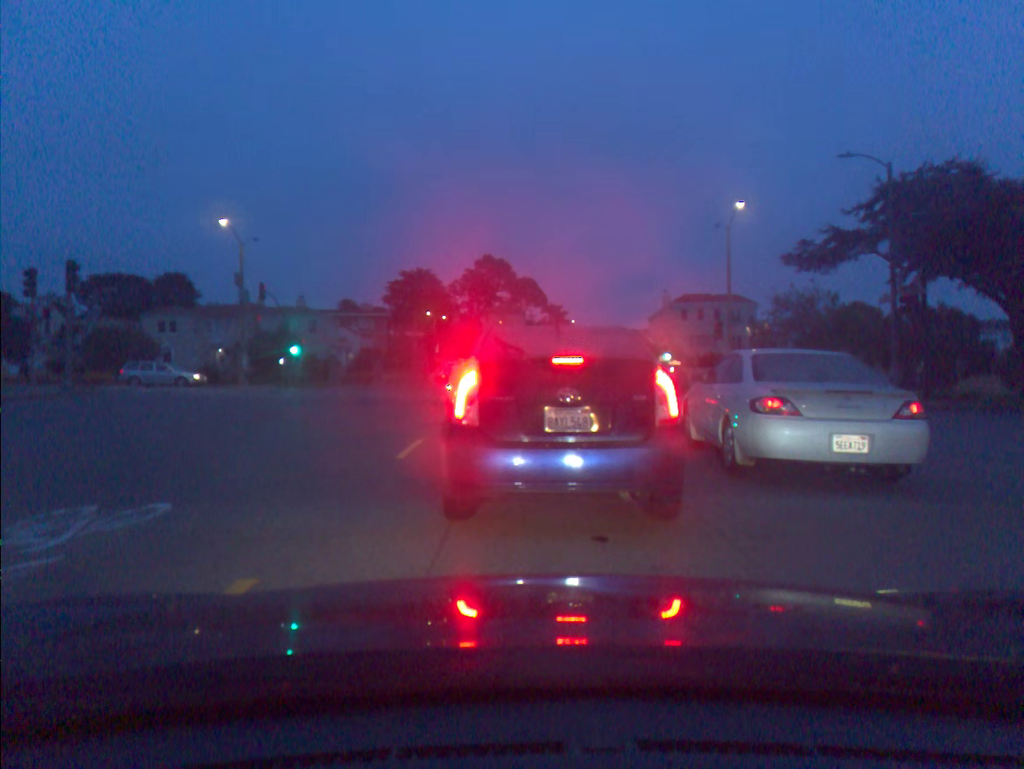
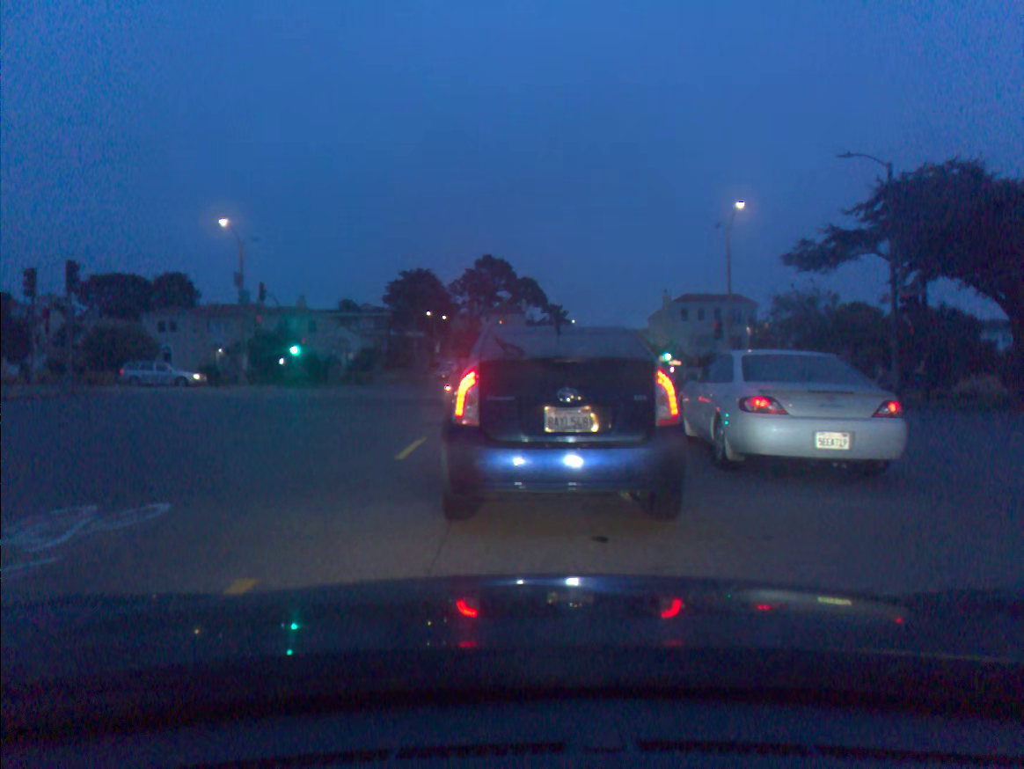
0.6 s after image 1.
(0.0, 0.0) m; 0°
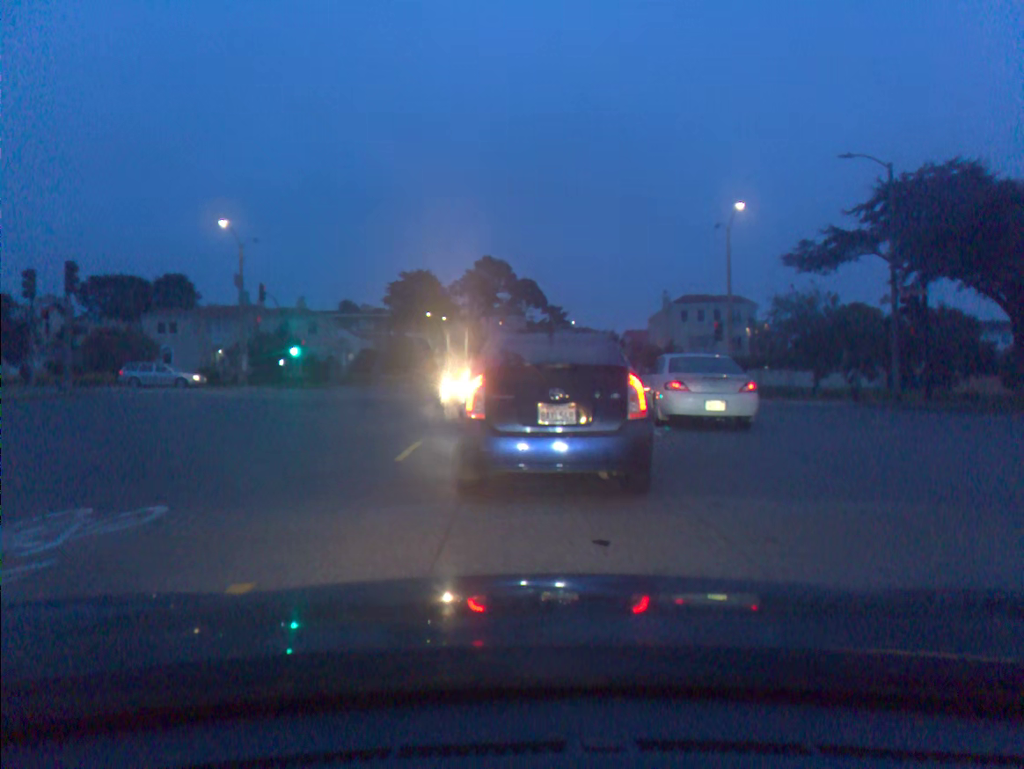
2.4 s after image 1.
(0.0, +0.1) m; 0°
